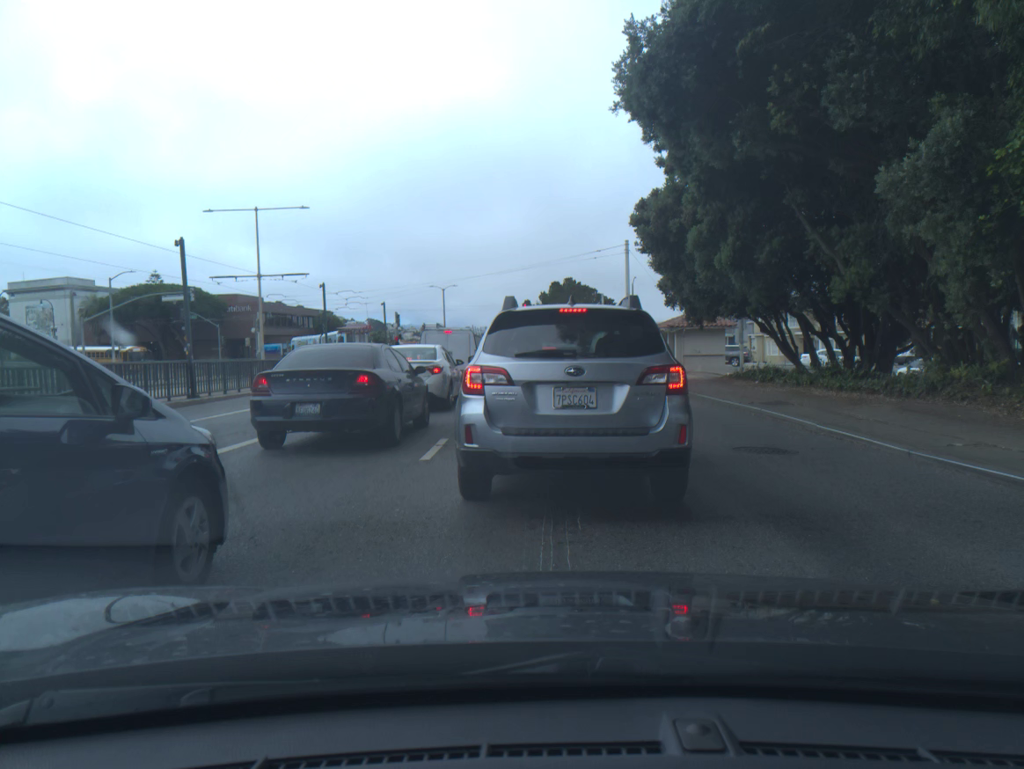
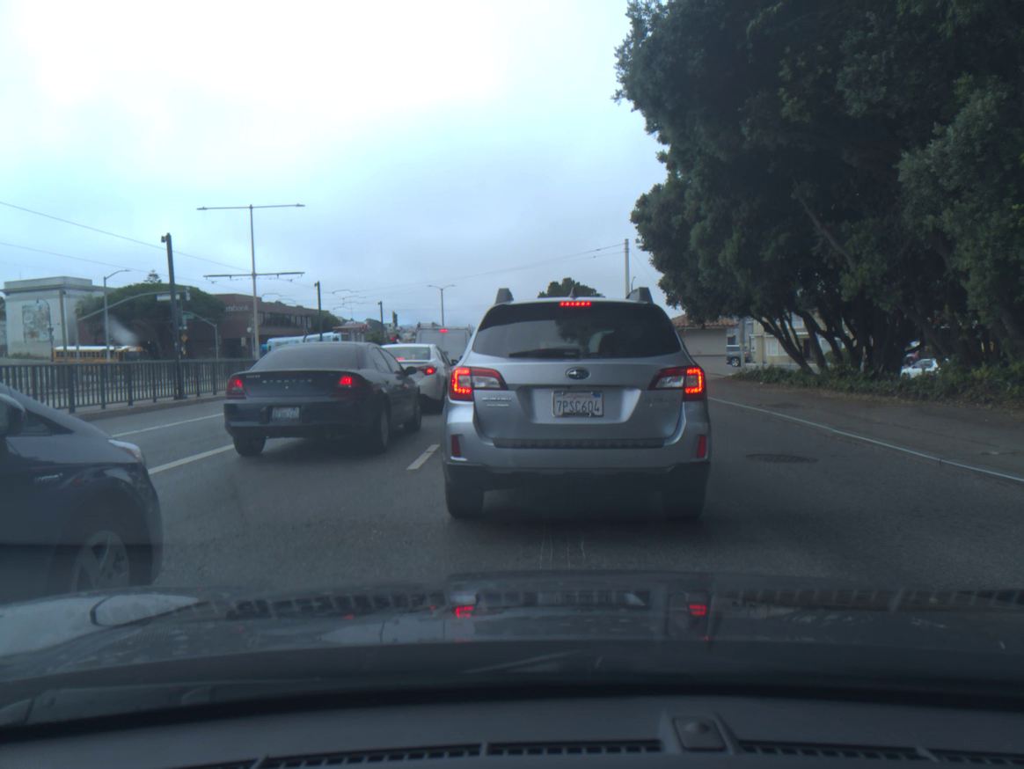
(0.0, +0.8) m; 0°
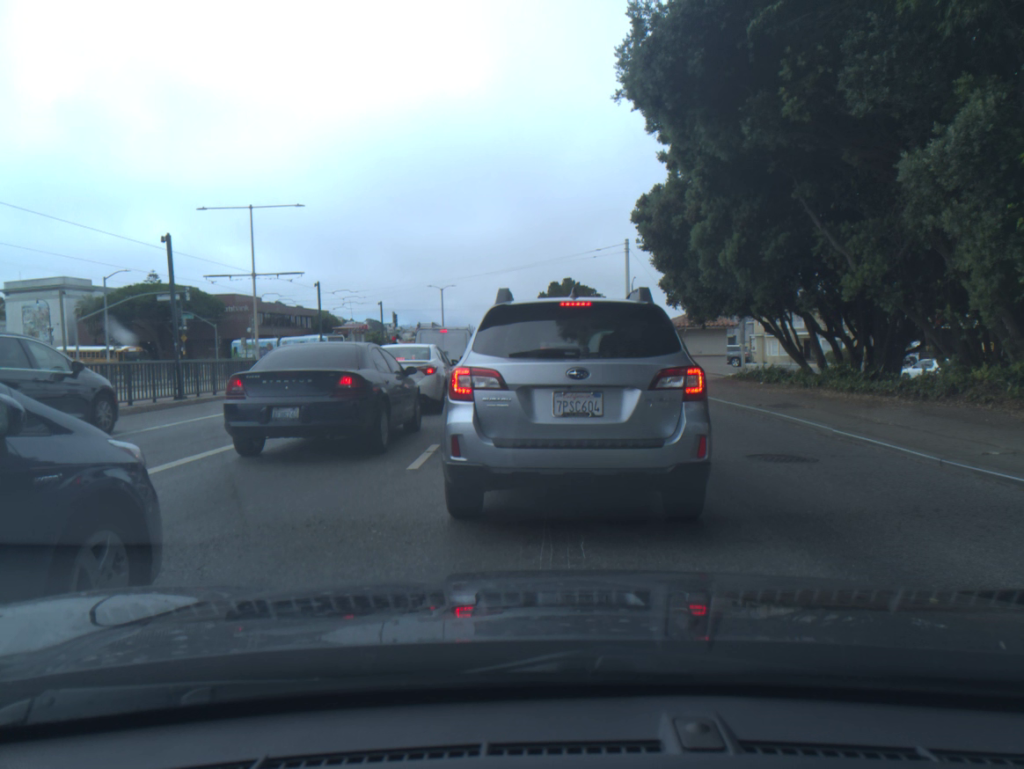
(0.0, 0.0) m; 0°
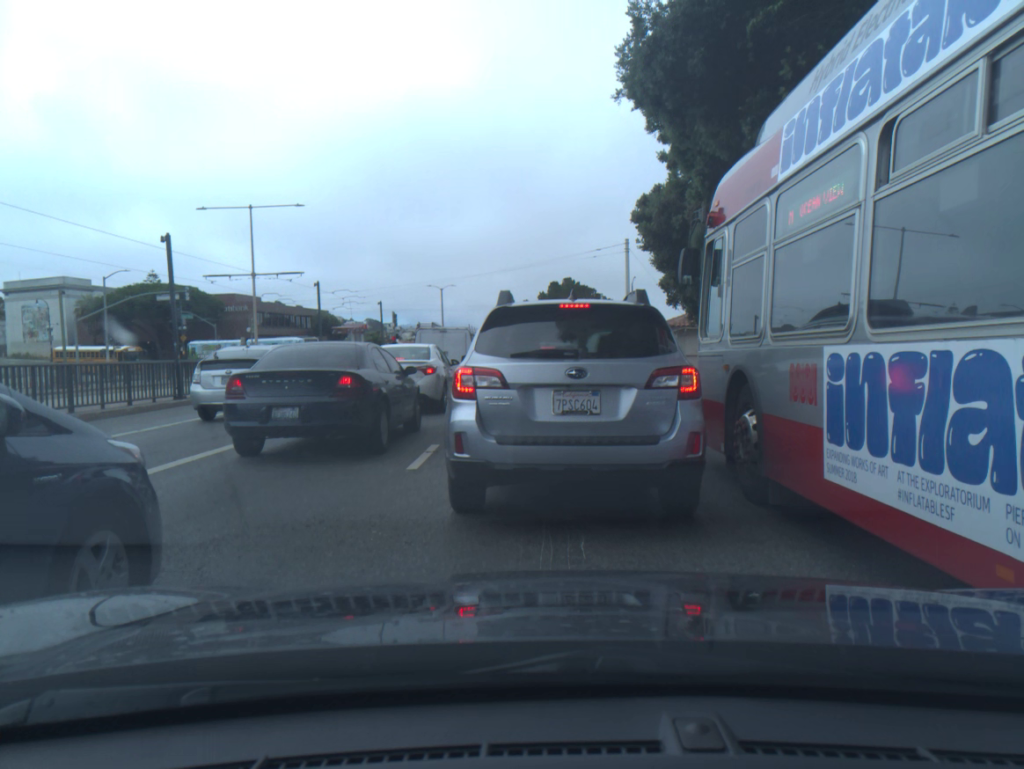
(0.0, 0.0) m; 0°
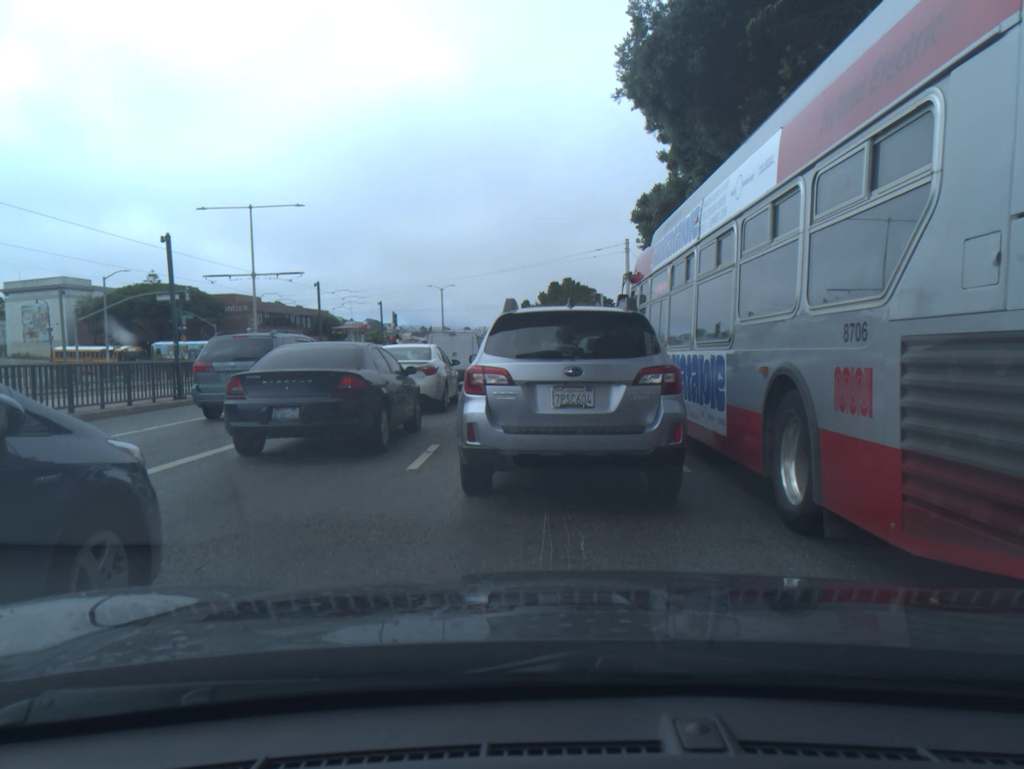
(0.0, 0.0) m; 0°
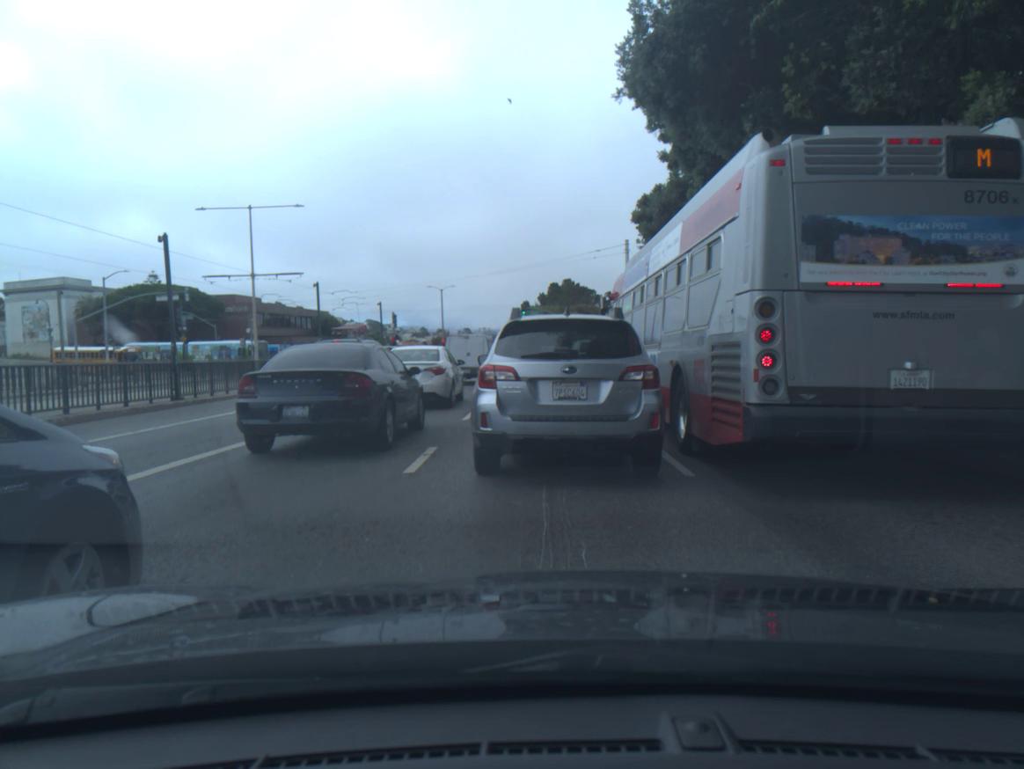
(0.0, +0.2) m; 0°
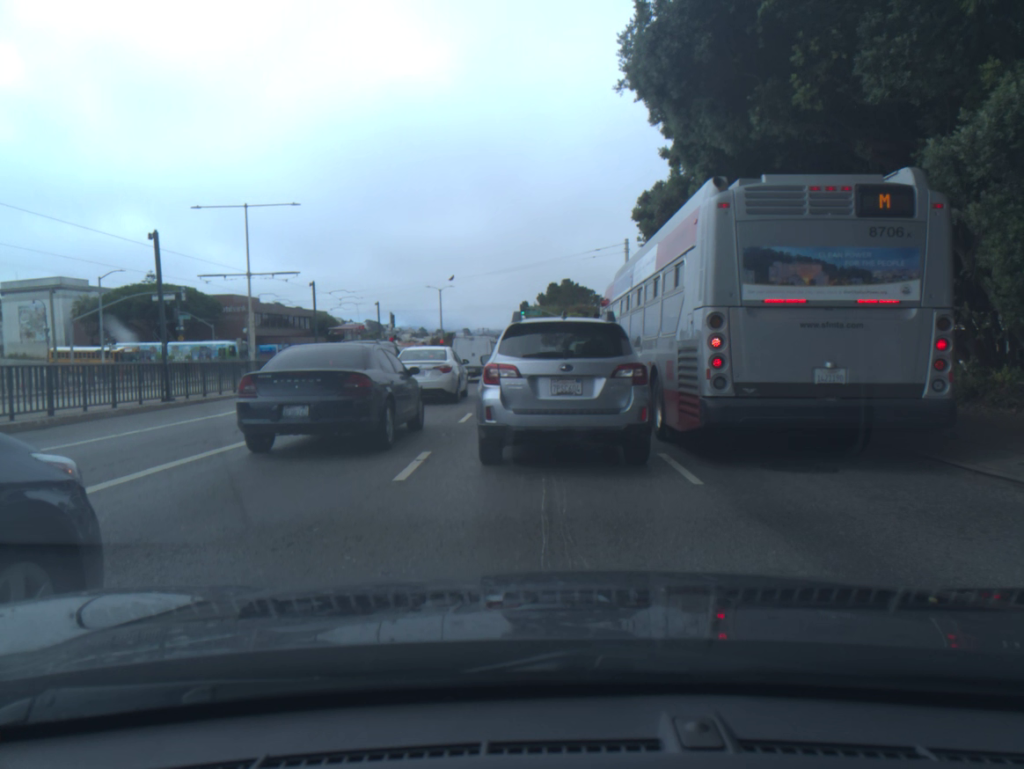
(0.0, +0.4) m; 0°
